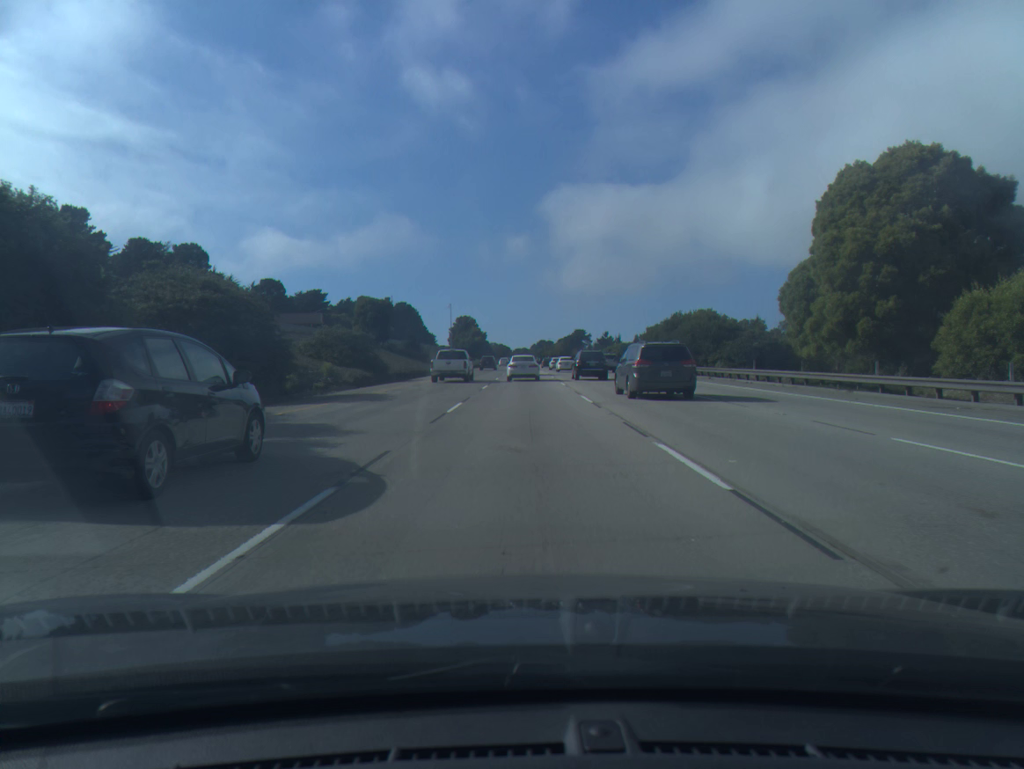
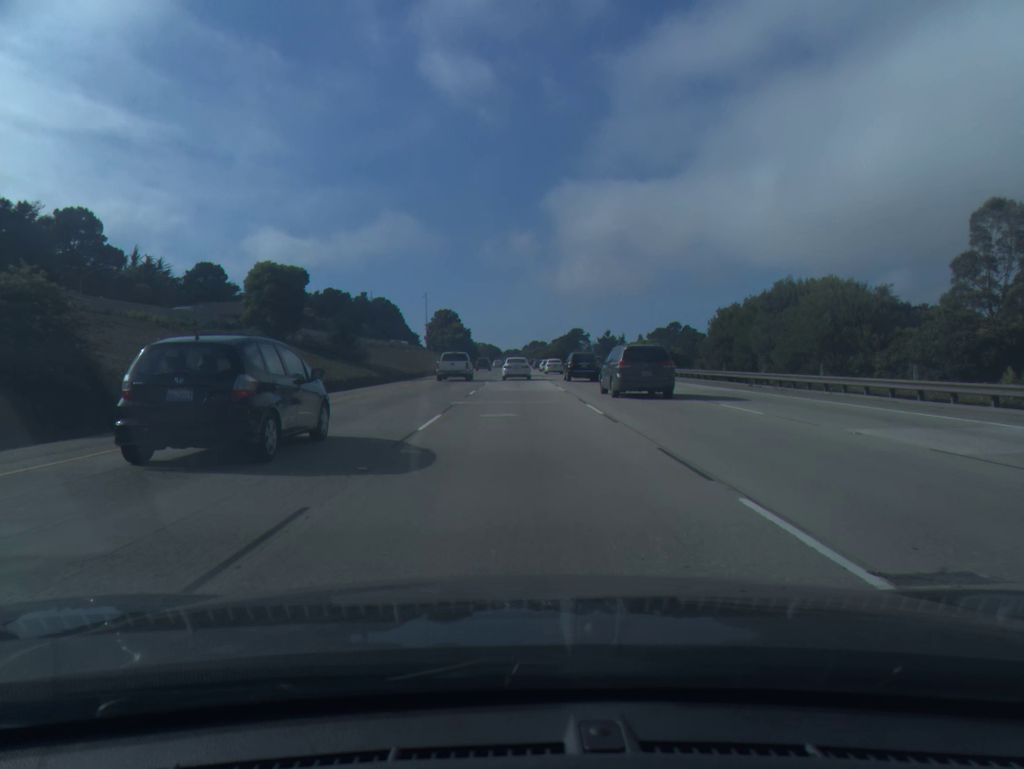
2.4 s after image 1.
(+0.2, +33.7) m; +1°
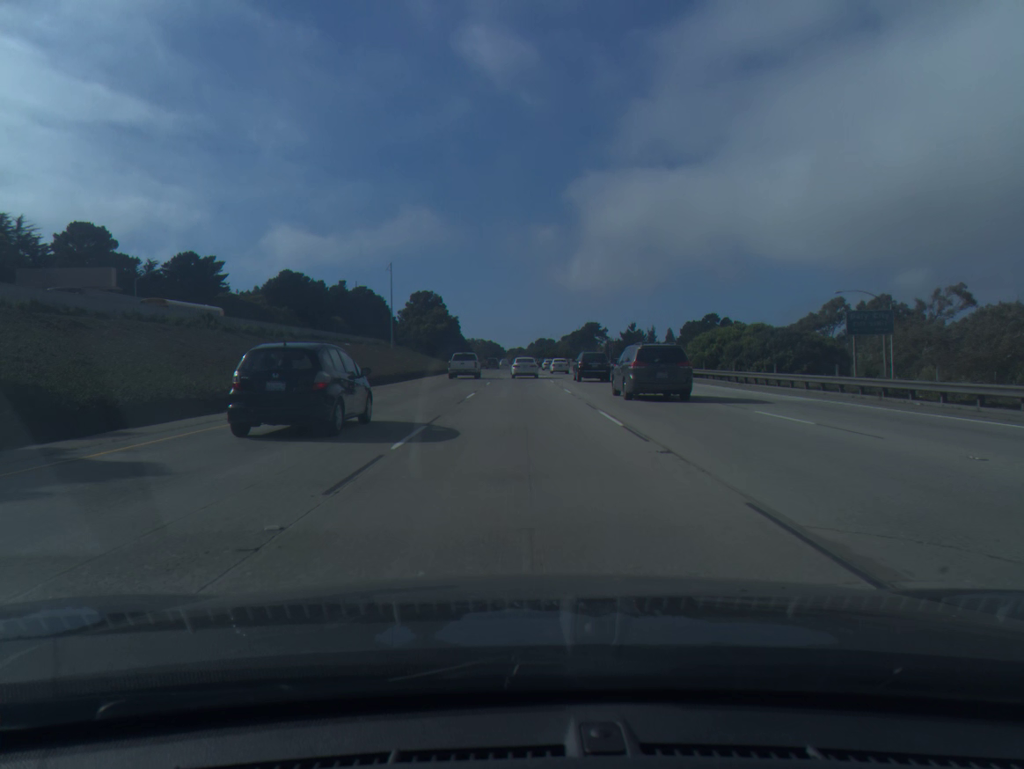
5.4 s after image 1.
(-0.2, +46.6) m; -1°
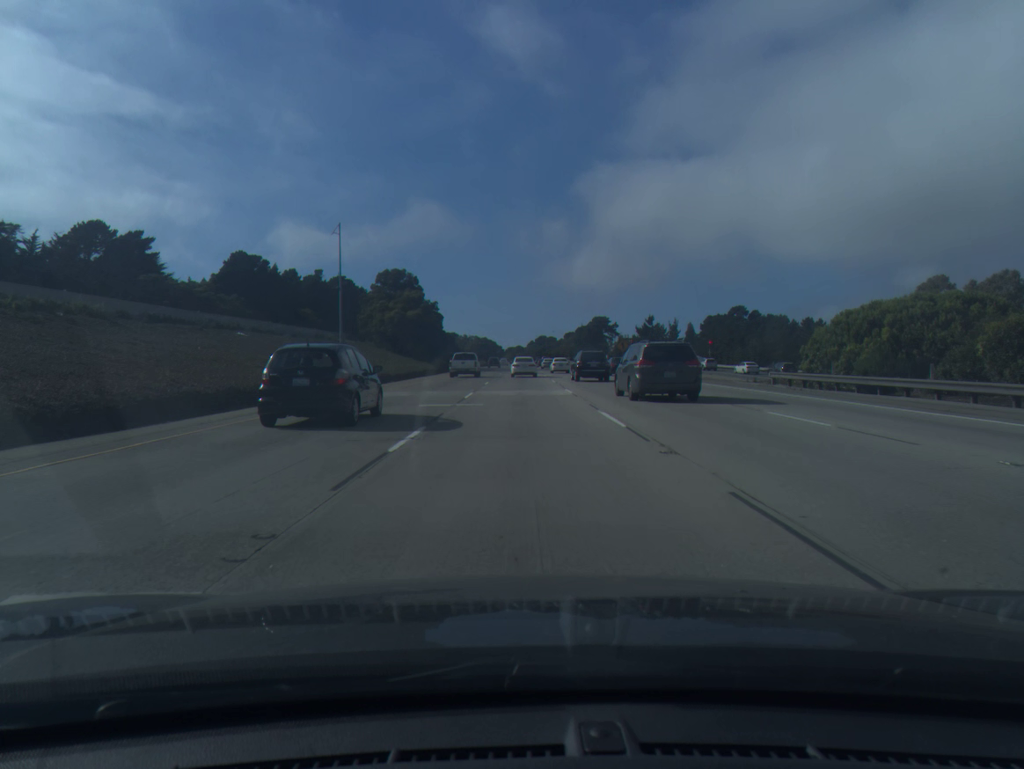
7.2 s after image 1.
(0.0, +30.0) m; 0°
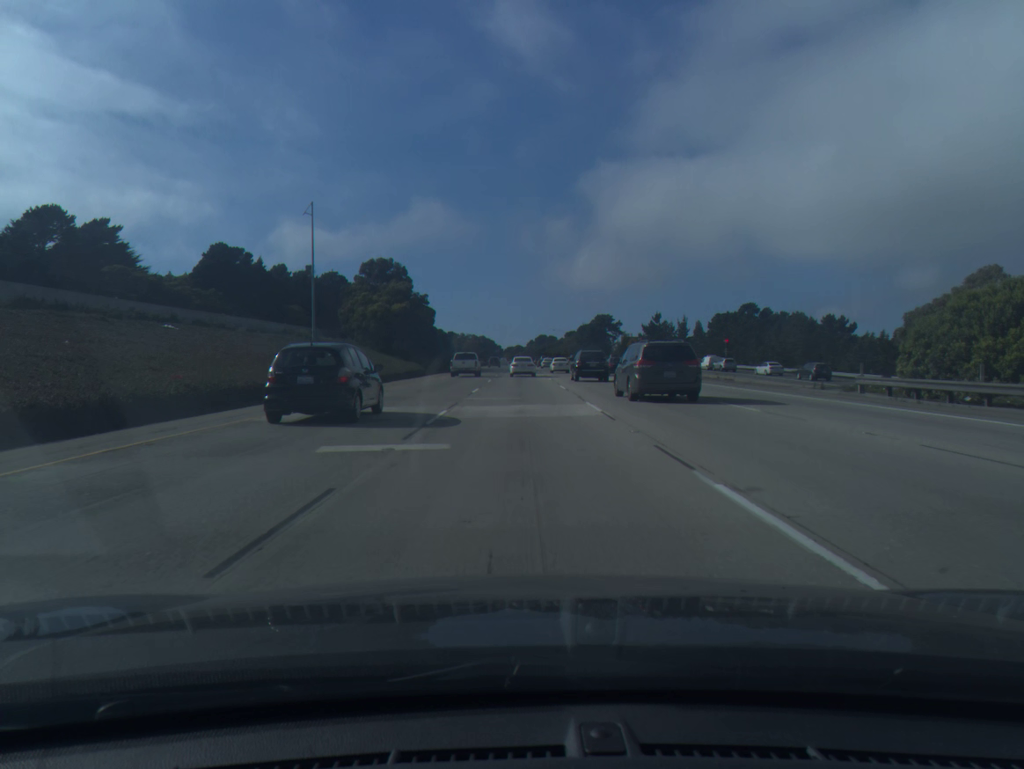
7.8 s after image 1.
(0.0, +10.3) m; 0°
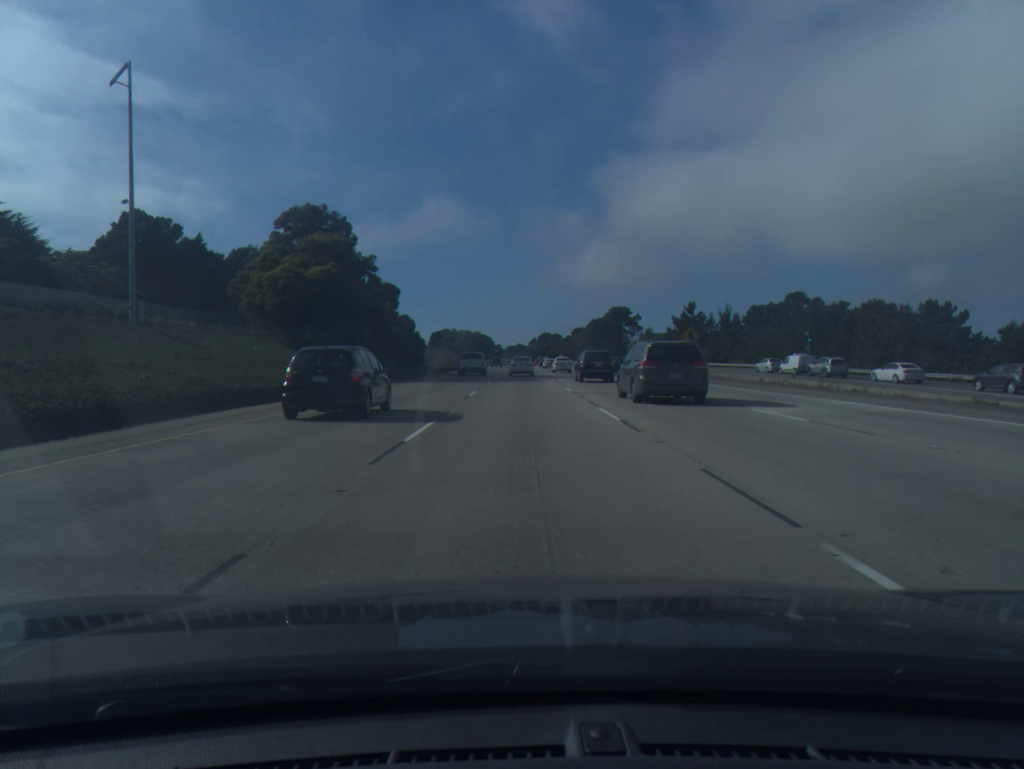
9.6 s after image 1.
(0.0, +31.8) m; 0°
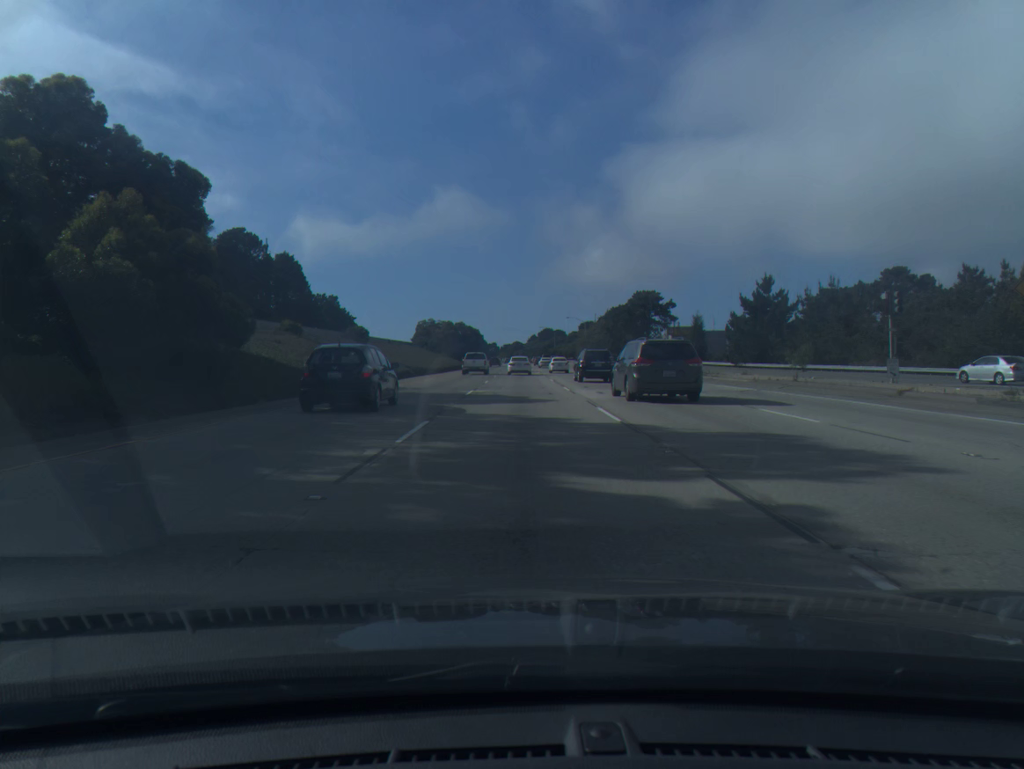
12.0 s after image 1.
(+0.1, +44.6) m; 0°
